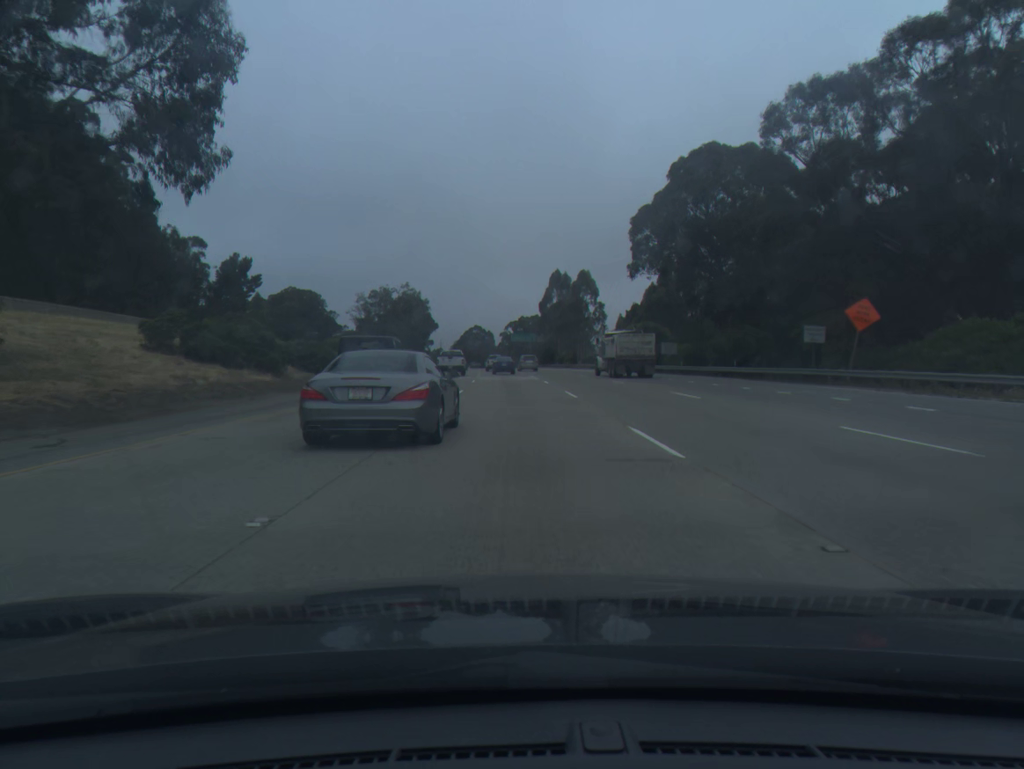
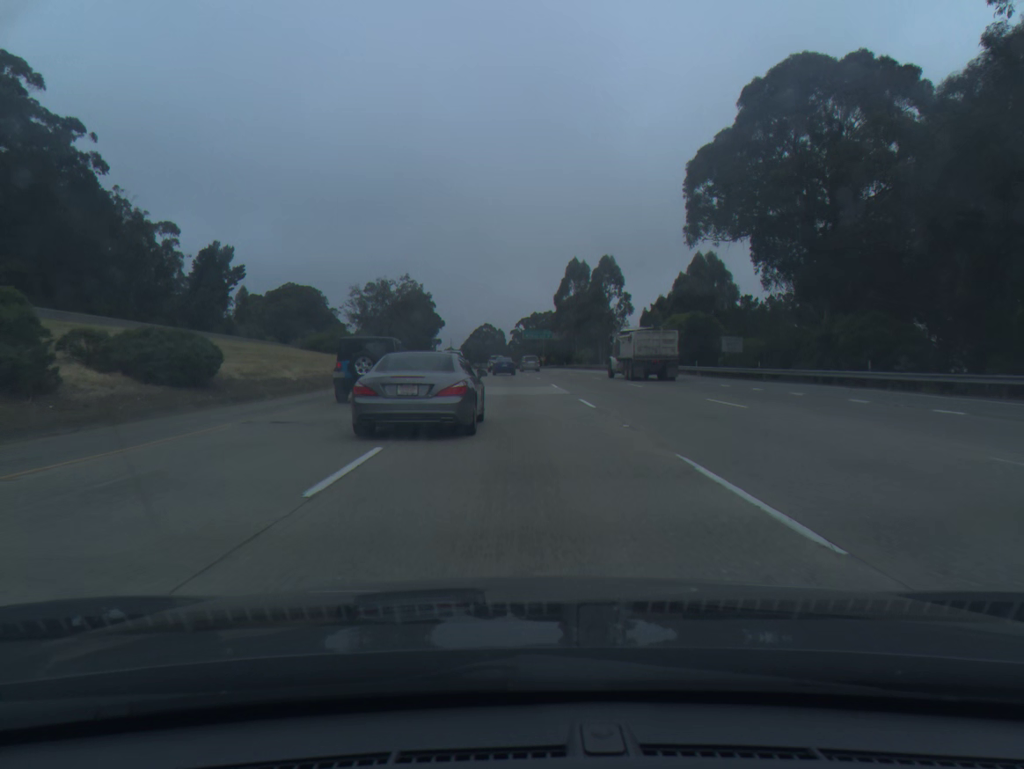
(-0.1, +19.1) m; -1°
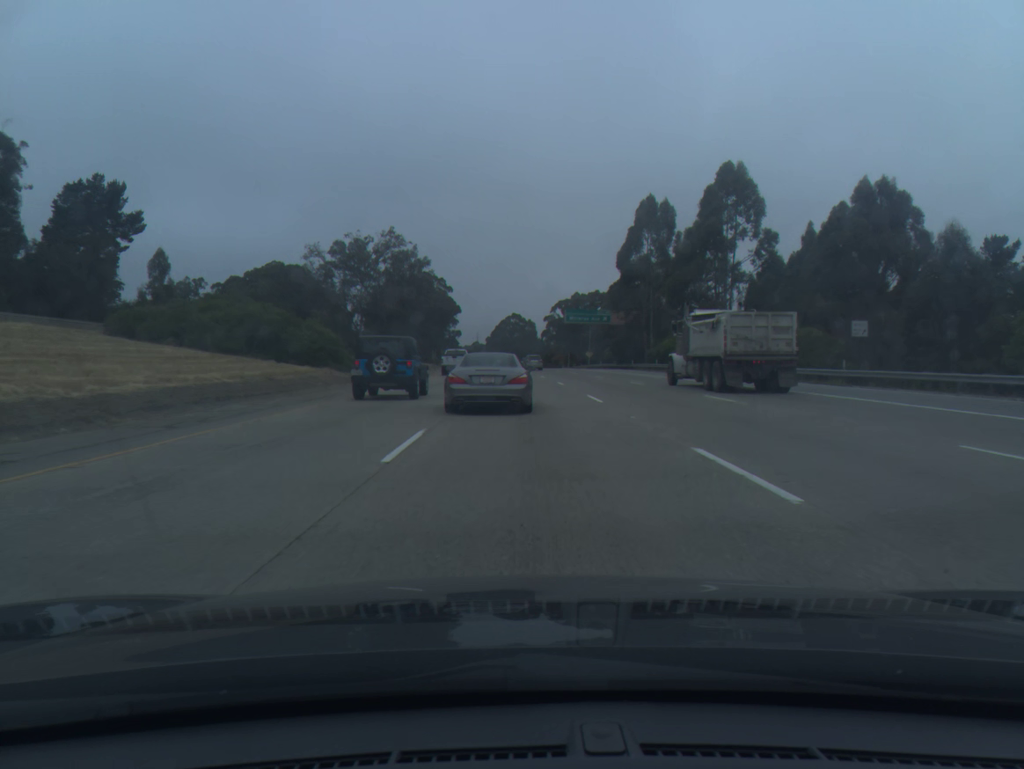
(-1.3, +56.8) m; -2°
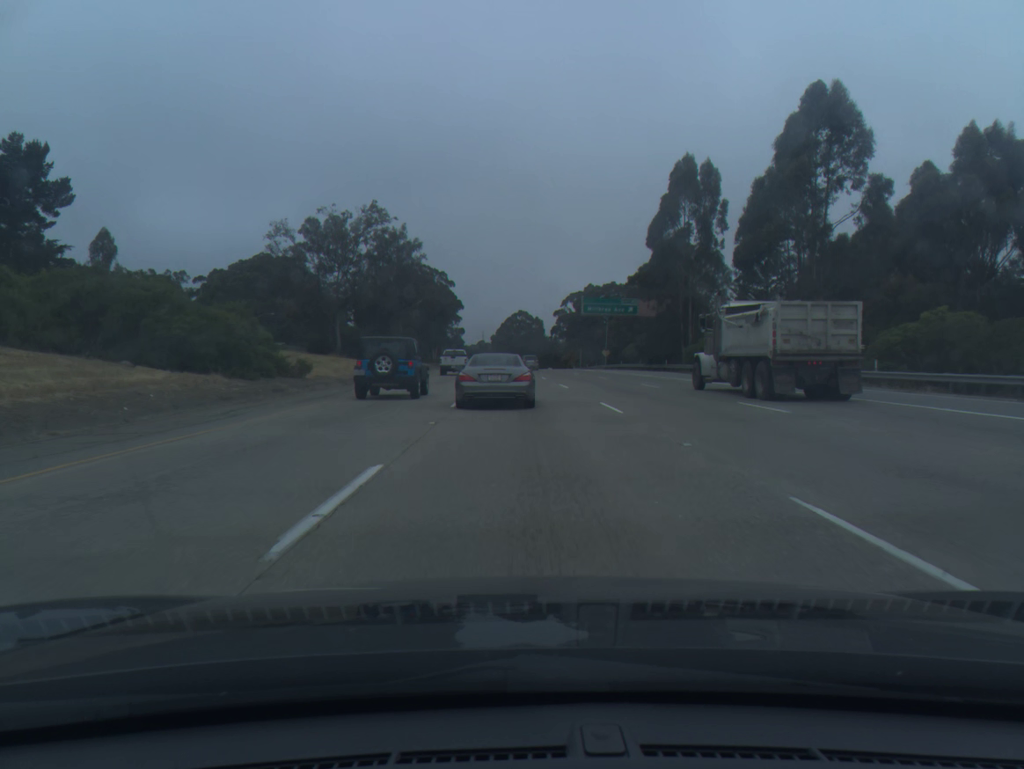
(-0.1, +18.7) m; 0°
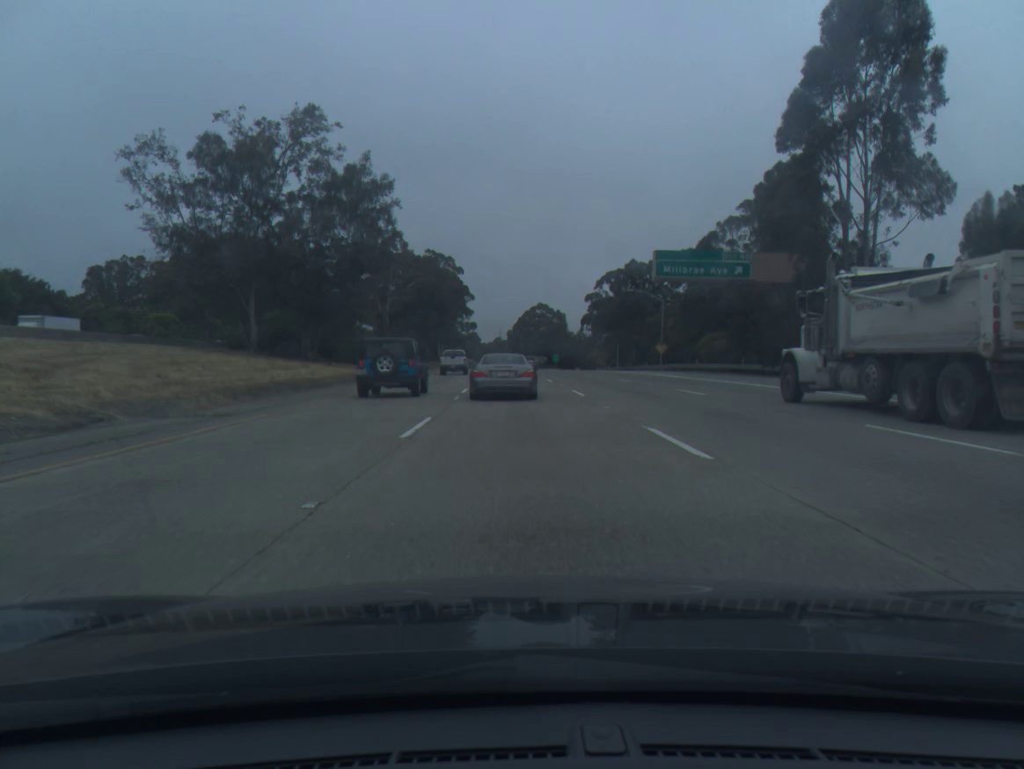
(-0.4, +37.1) m; -1°
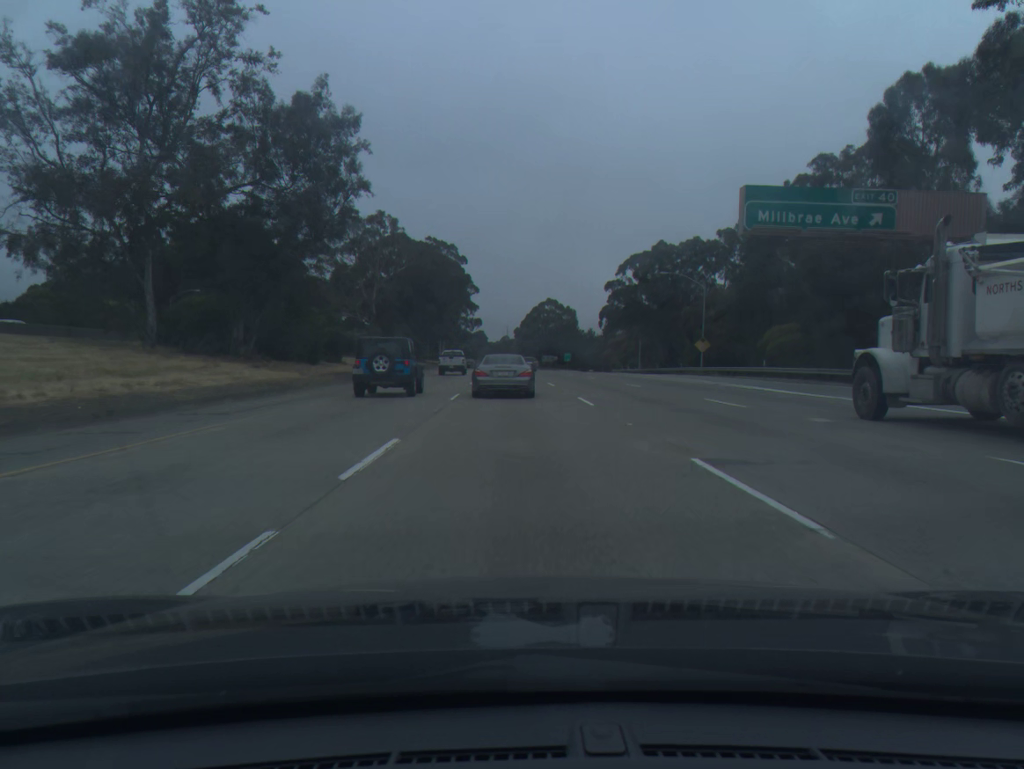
(-0.1, +18.4) m; -1°
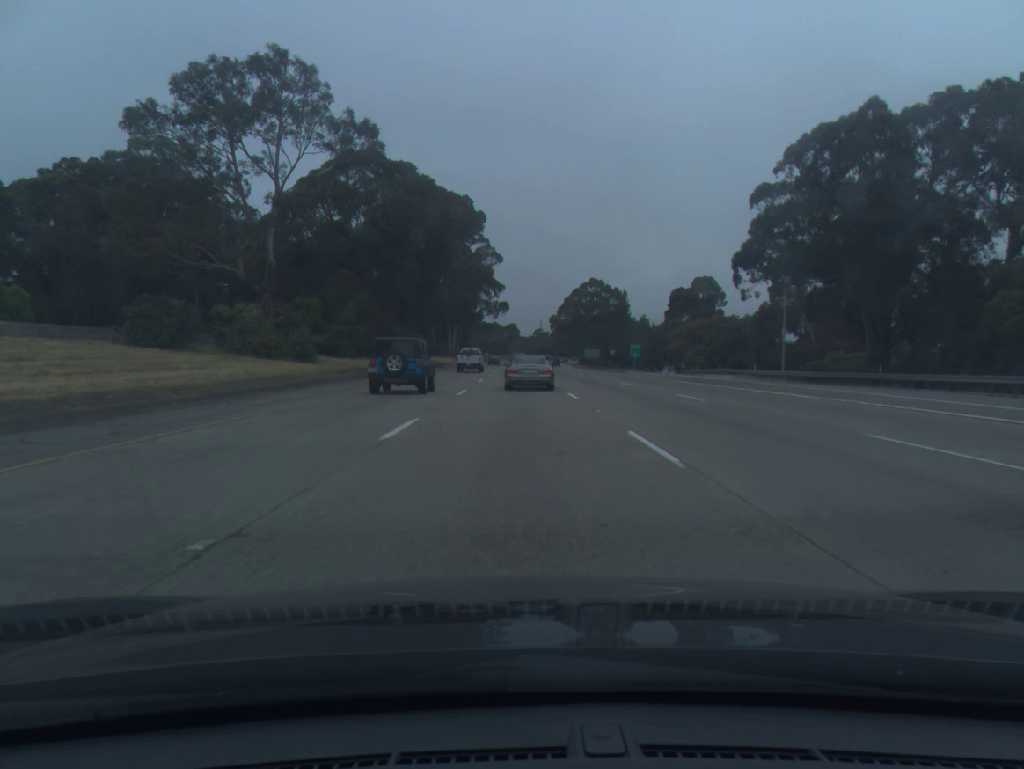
(-1.0, +54.7) m; -2°
